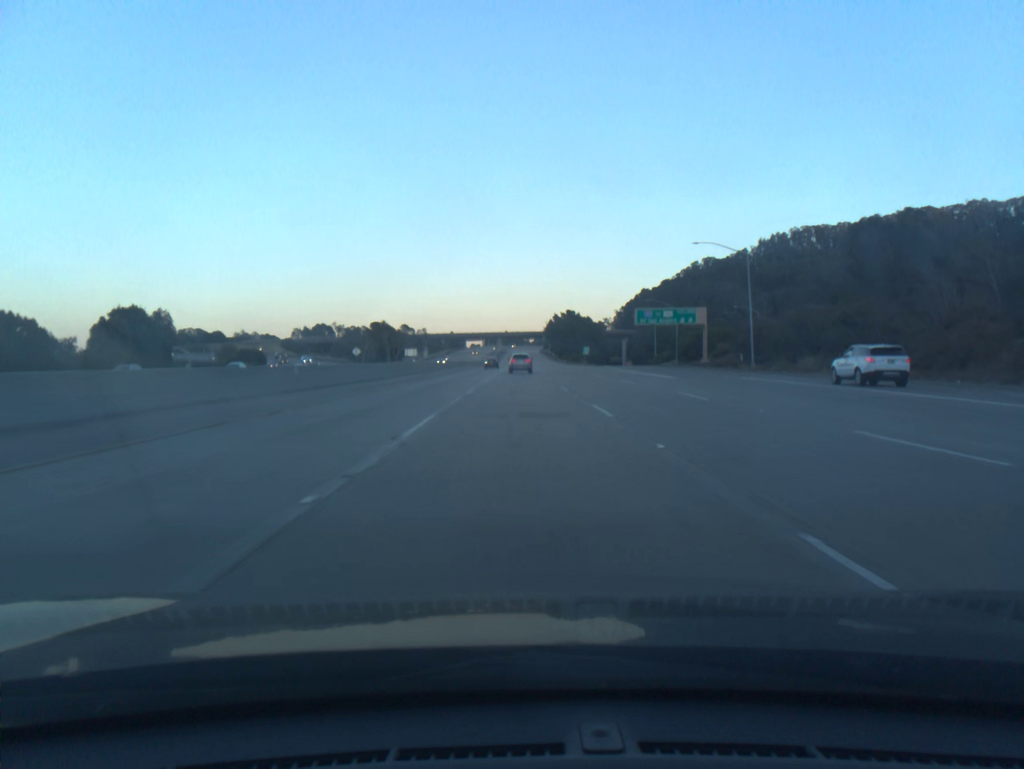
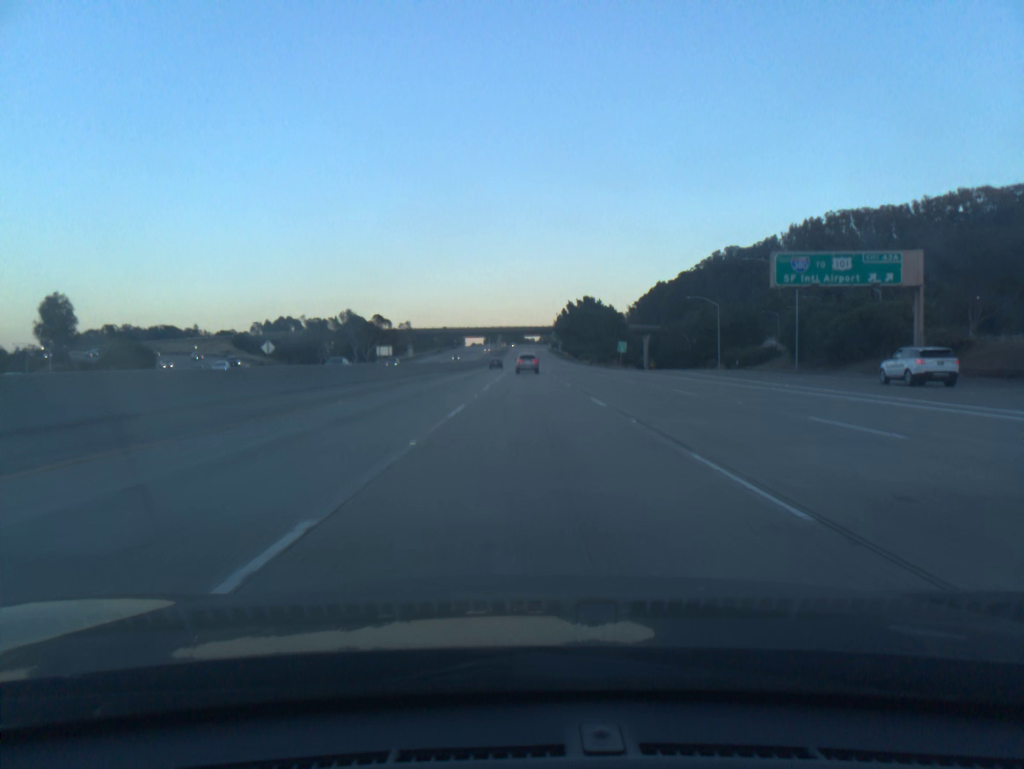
(-0.3, +54.8) m; 0°
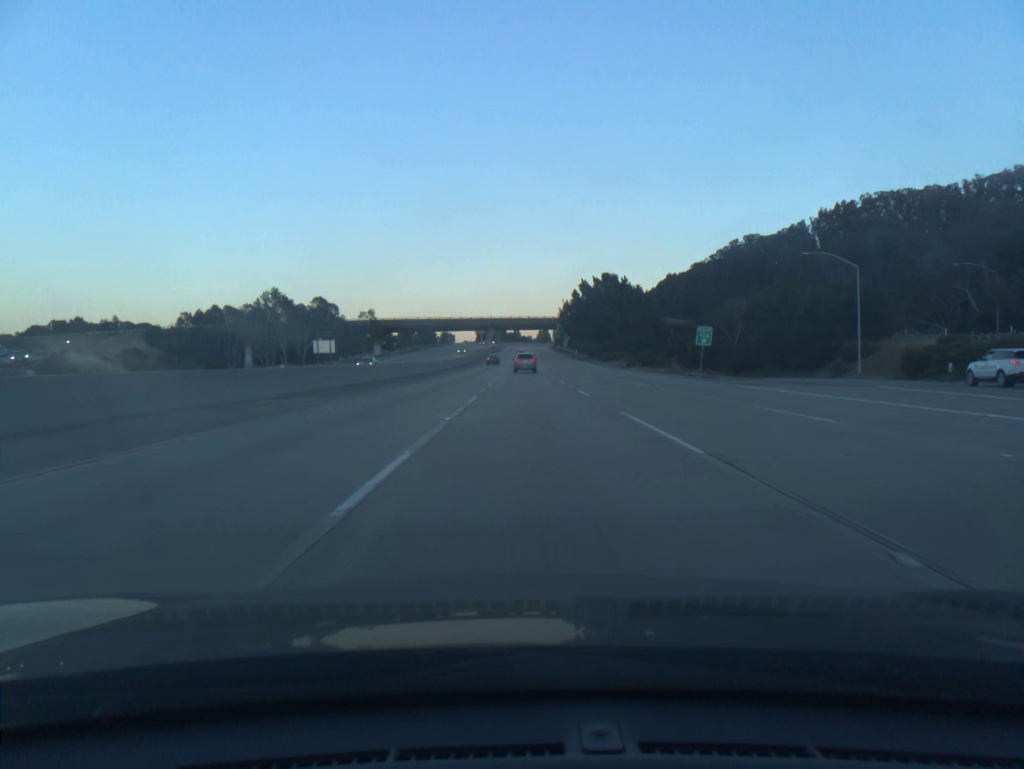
(+0.2, +55.1) m; 0°
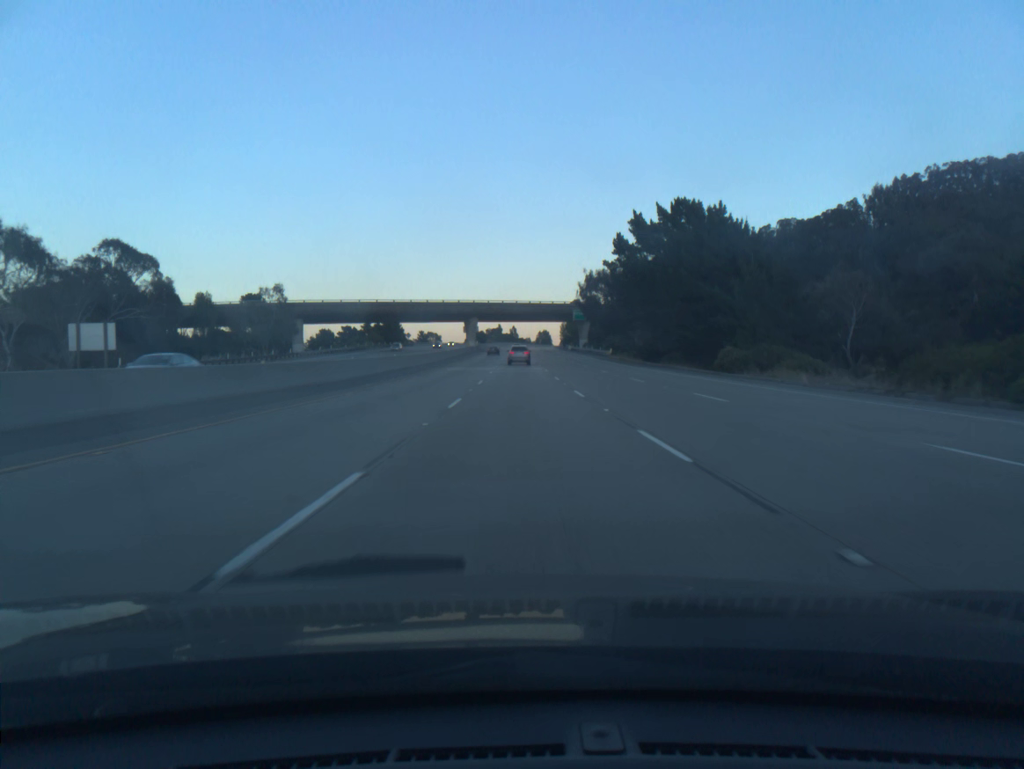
(+0.2, +73.8) m; 0°
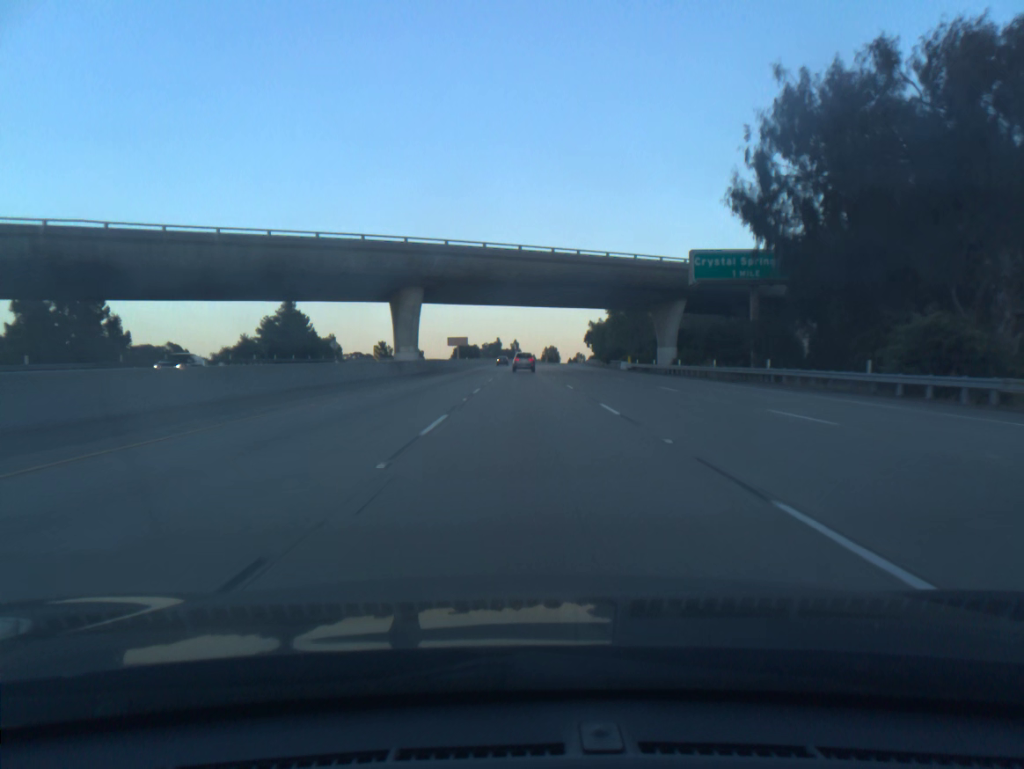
(-0.4, +92.2) m; 0°
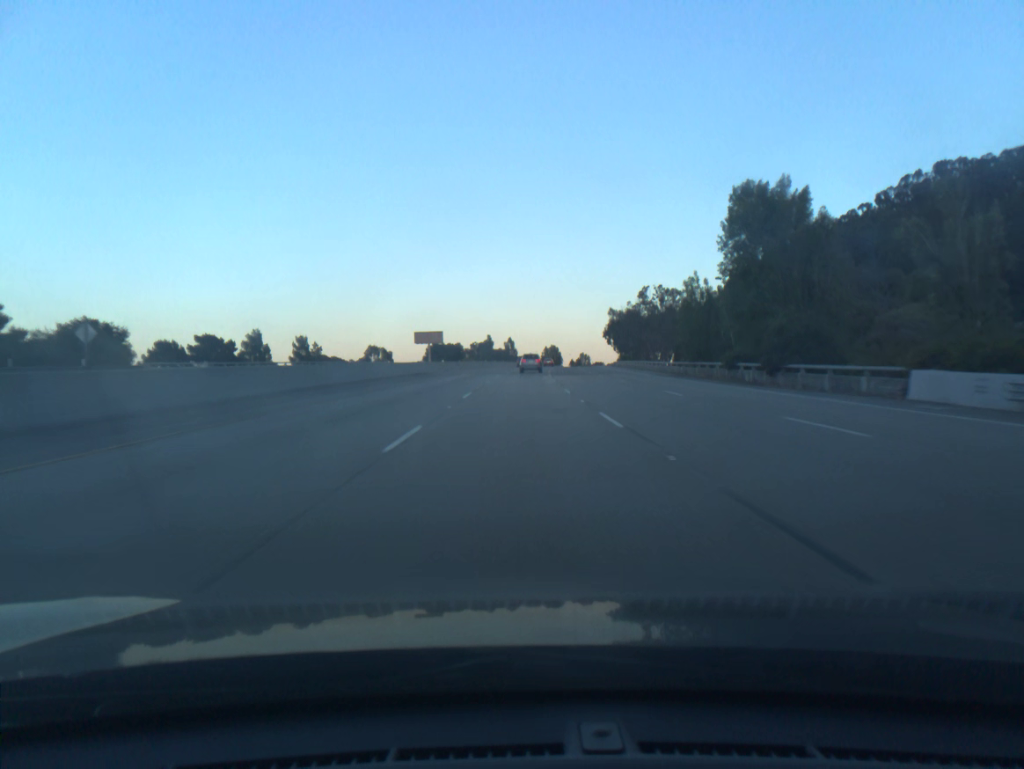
(+0.2, +73.4) m; 0°
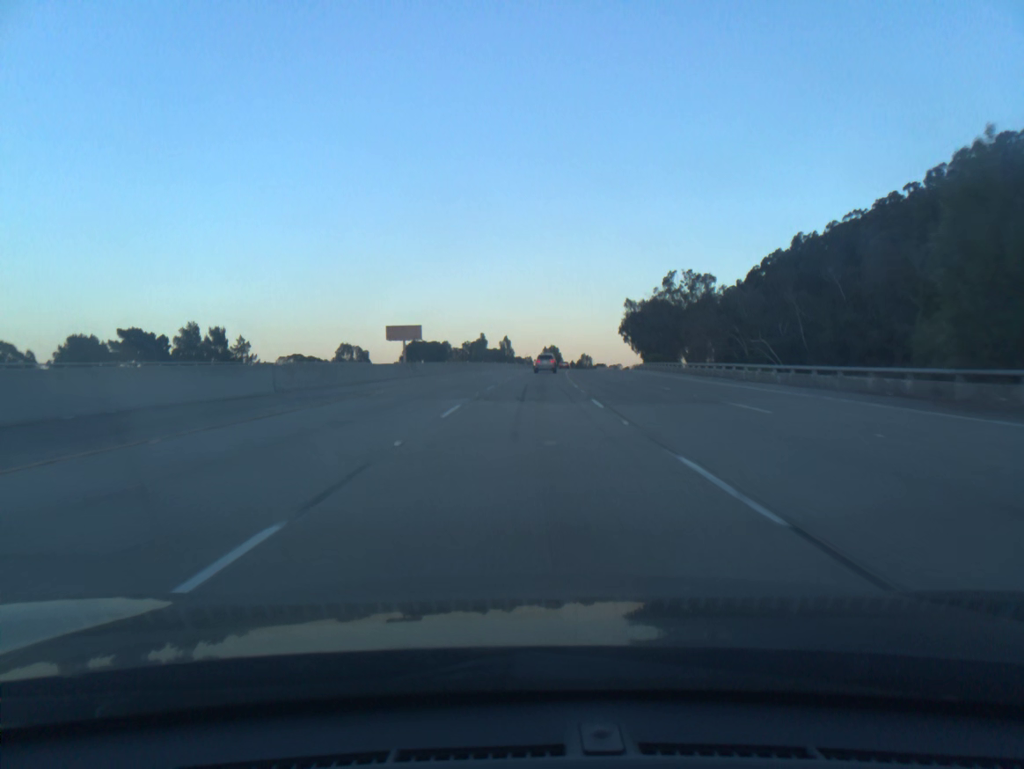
(0.0, +36.9) m; 0°
